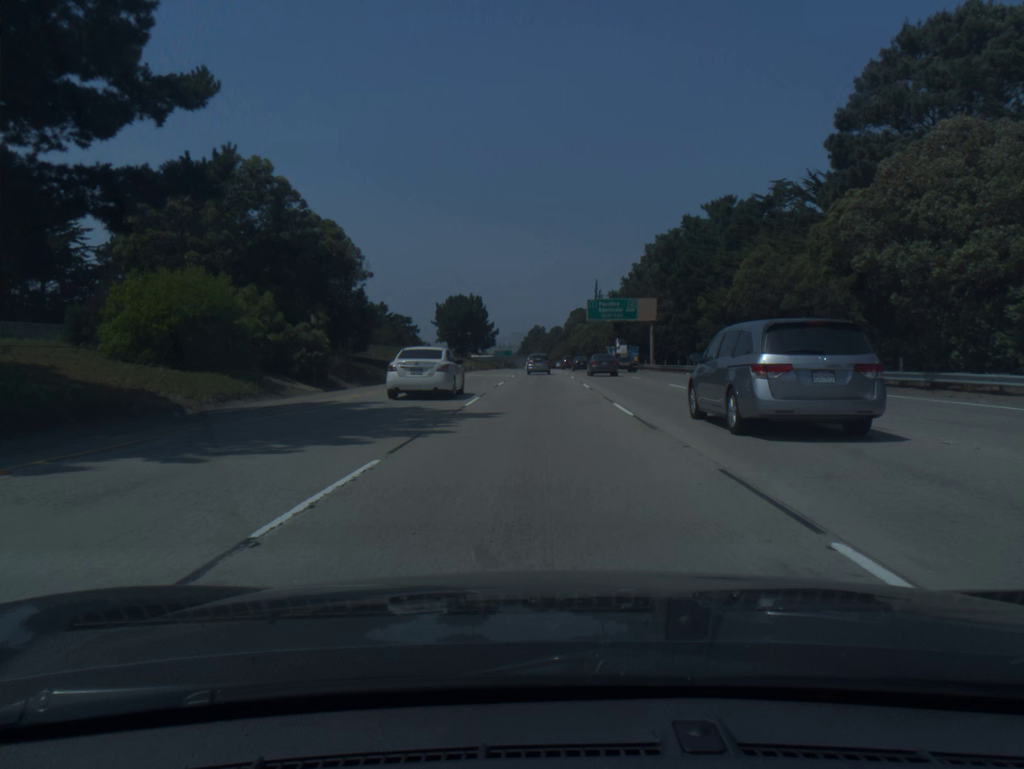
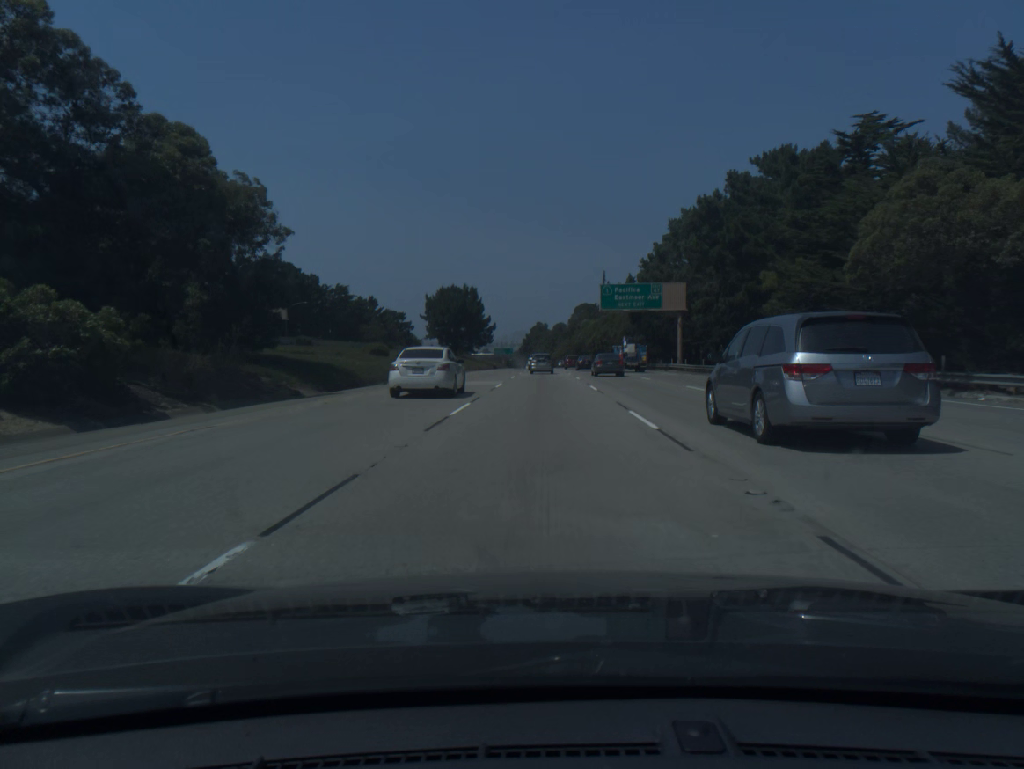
(0.0, +17.9) m; 0°
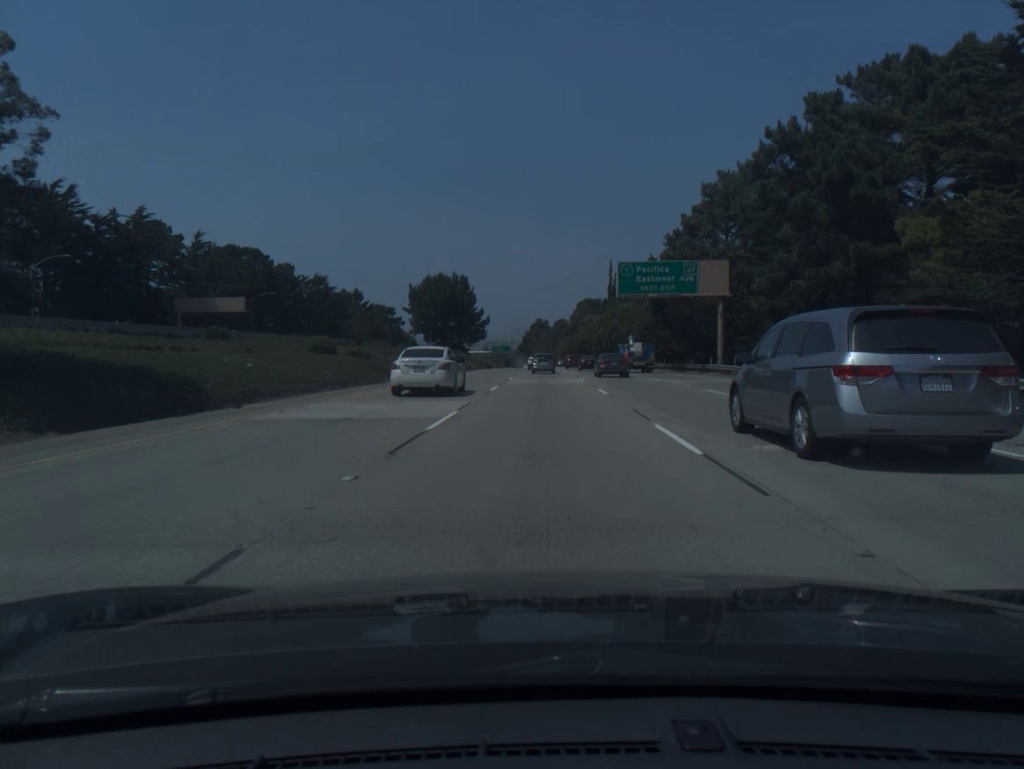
(0.0, +17.9) m; 0°
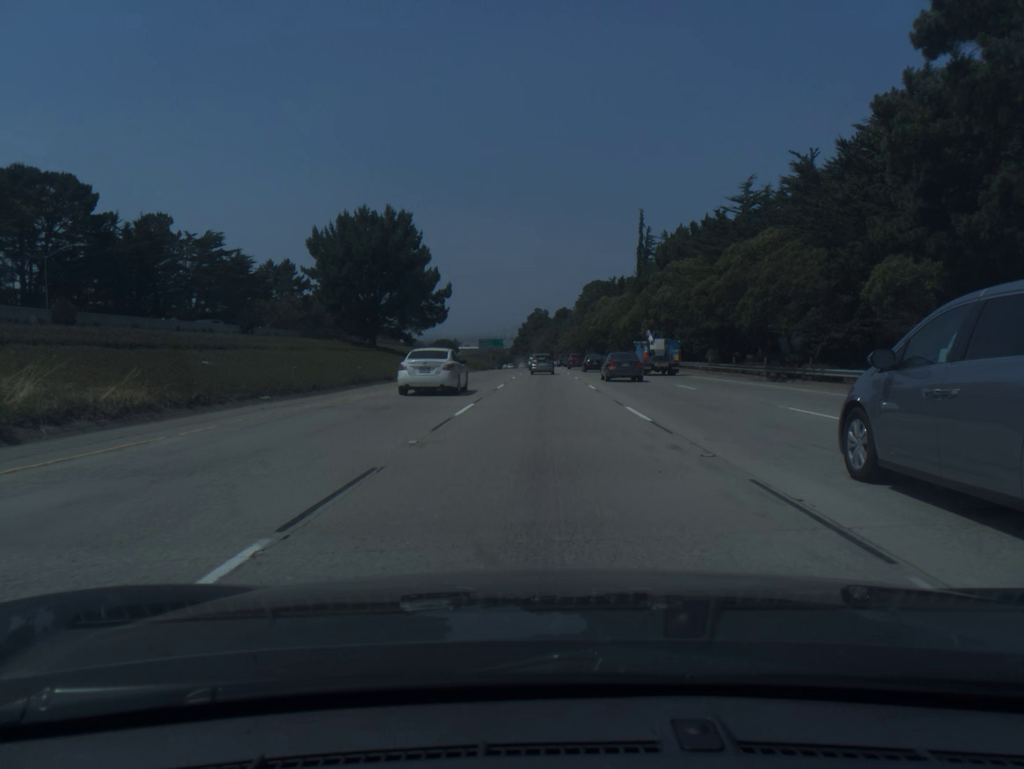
(0.0, +53.4) m; 0°
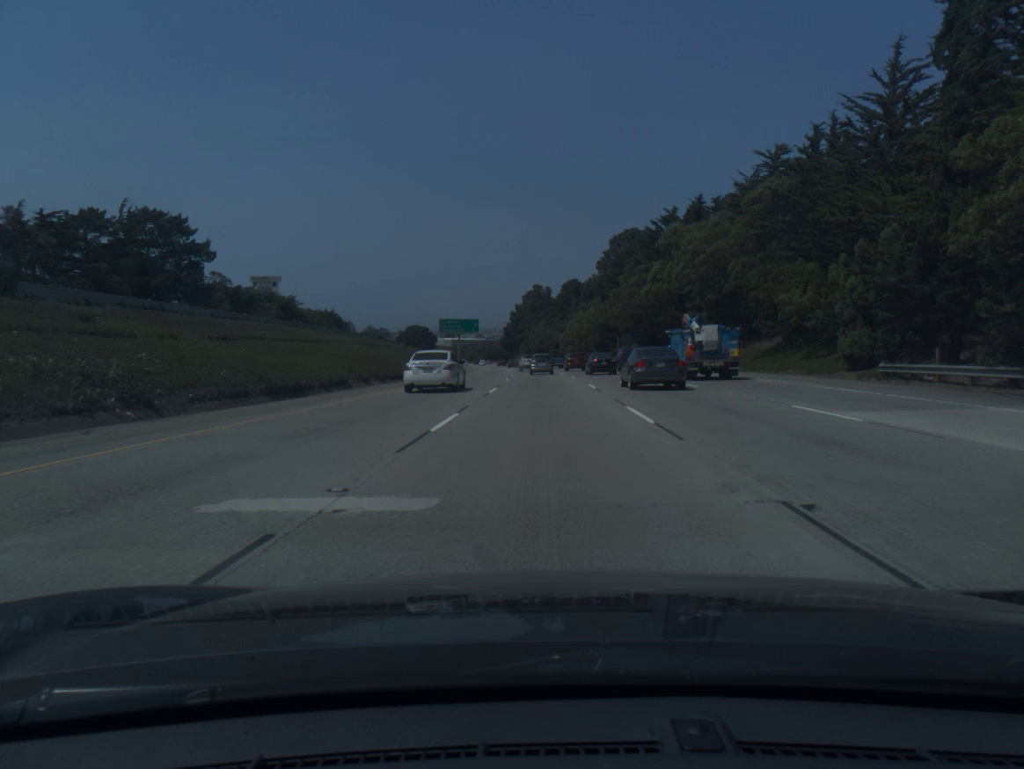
(0.0, +88.5) m; 0°
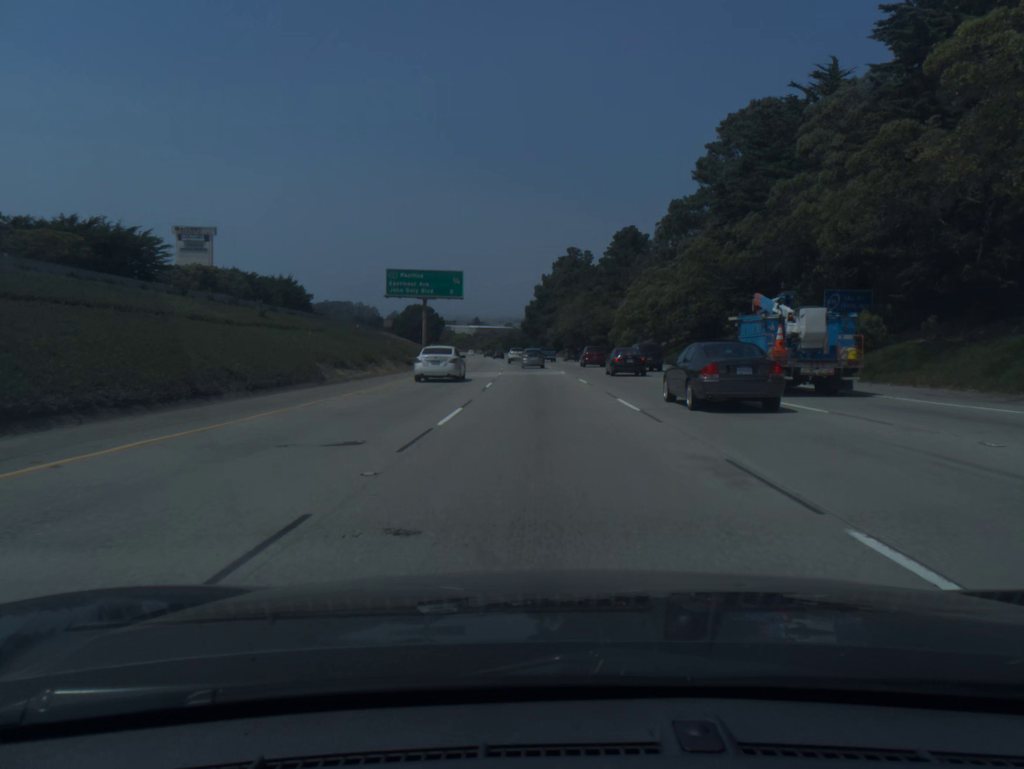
(-1.0, +70.5) m; -2°
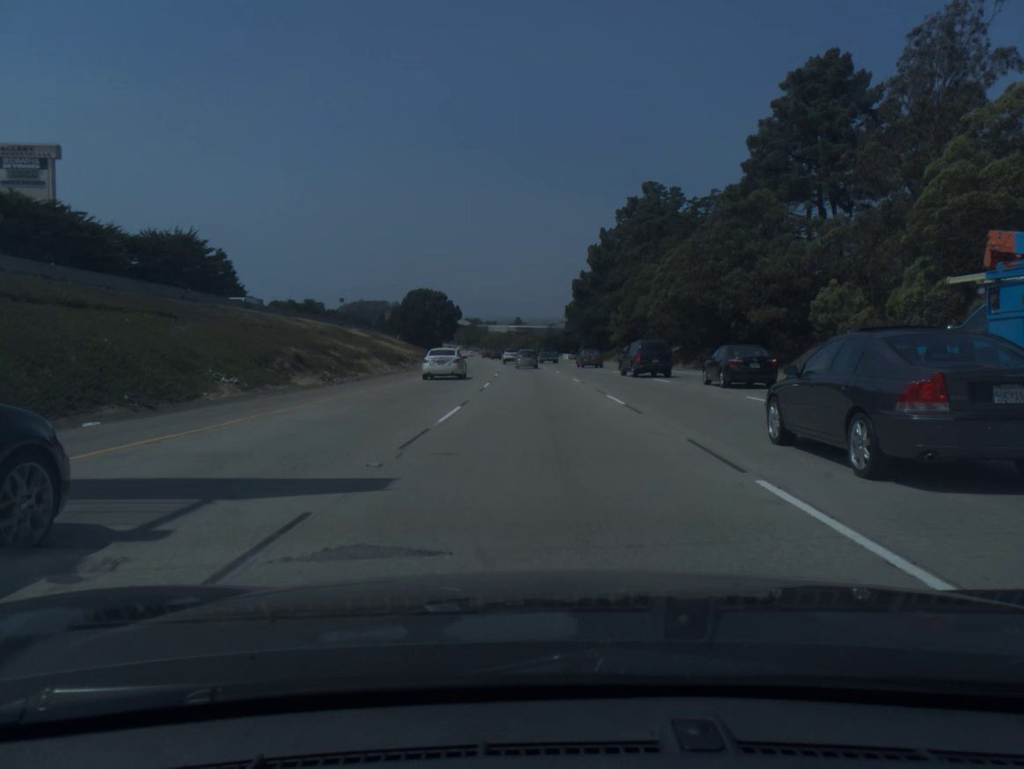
(-2.0, +71.0) m; -3°
